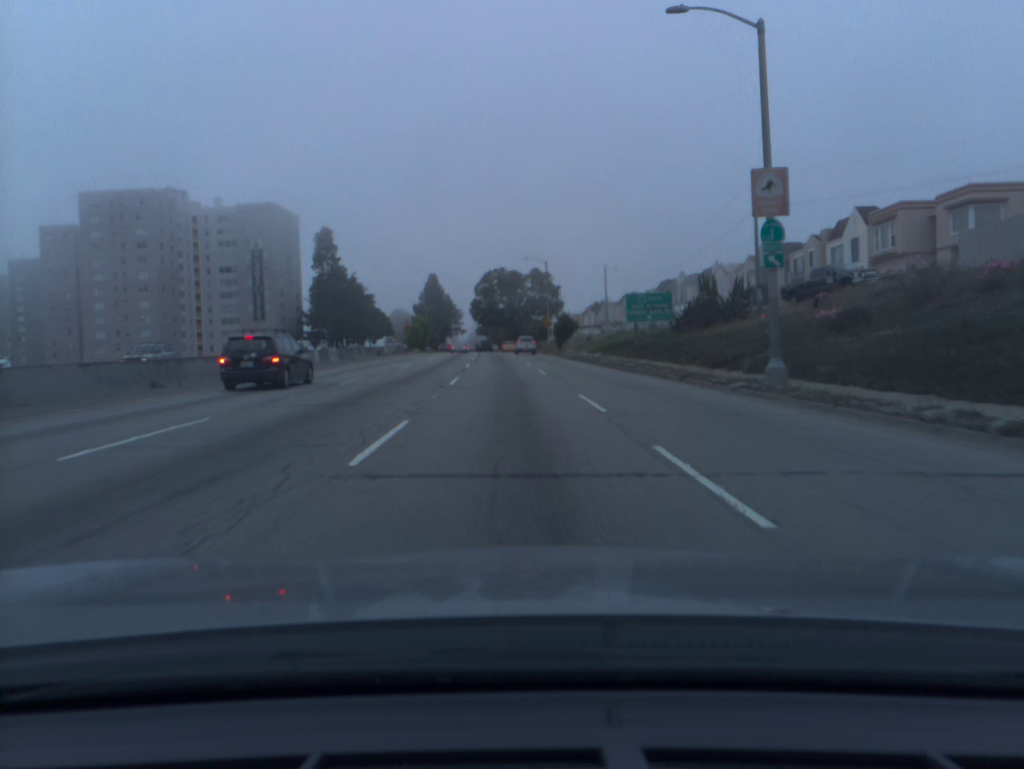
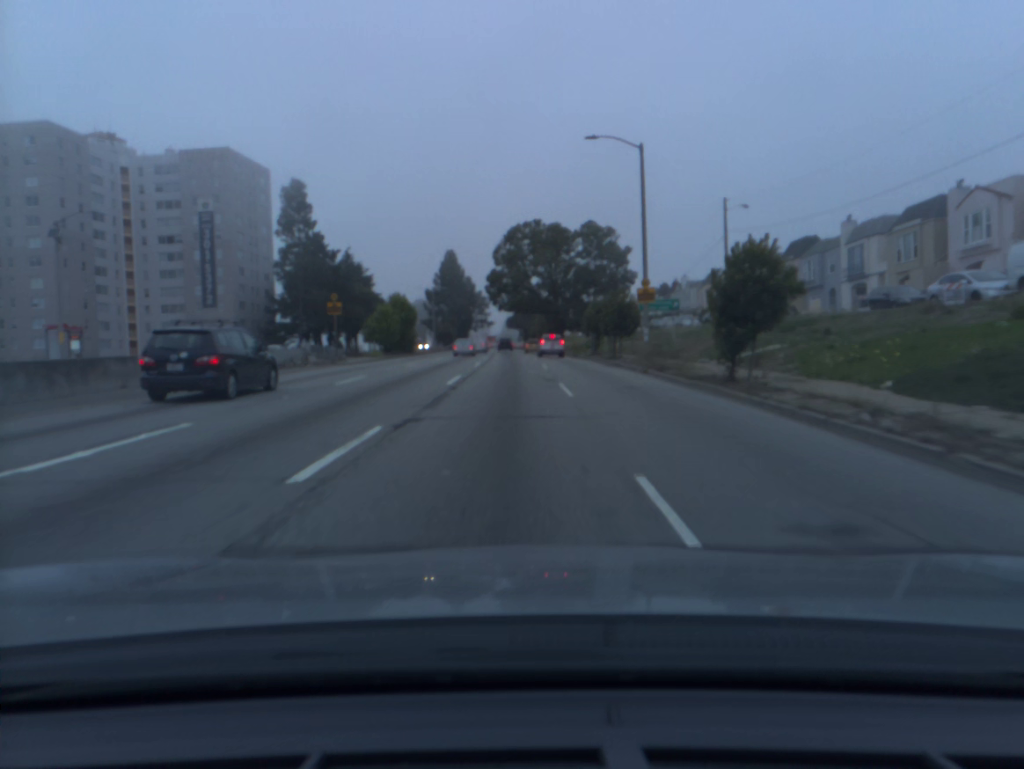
(-0.9, +46.2) m; -3°
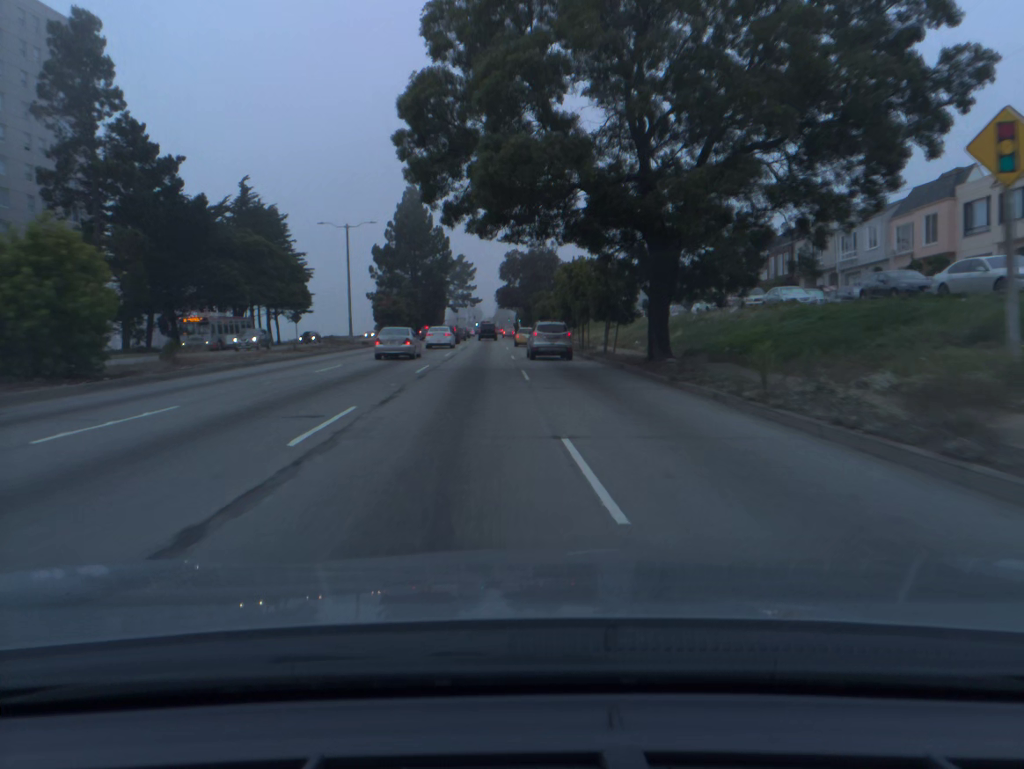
(-0.4, +56.9) m; 0°
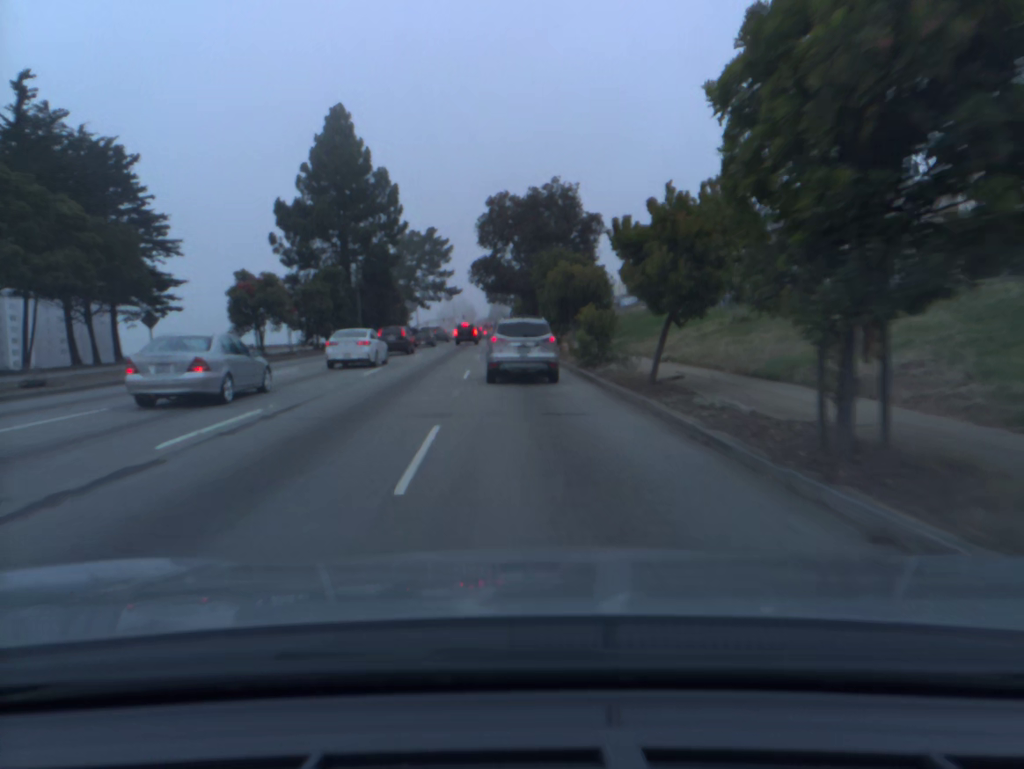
(+0.1, +43.4) m; 0°
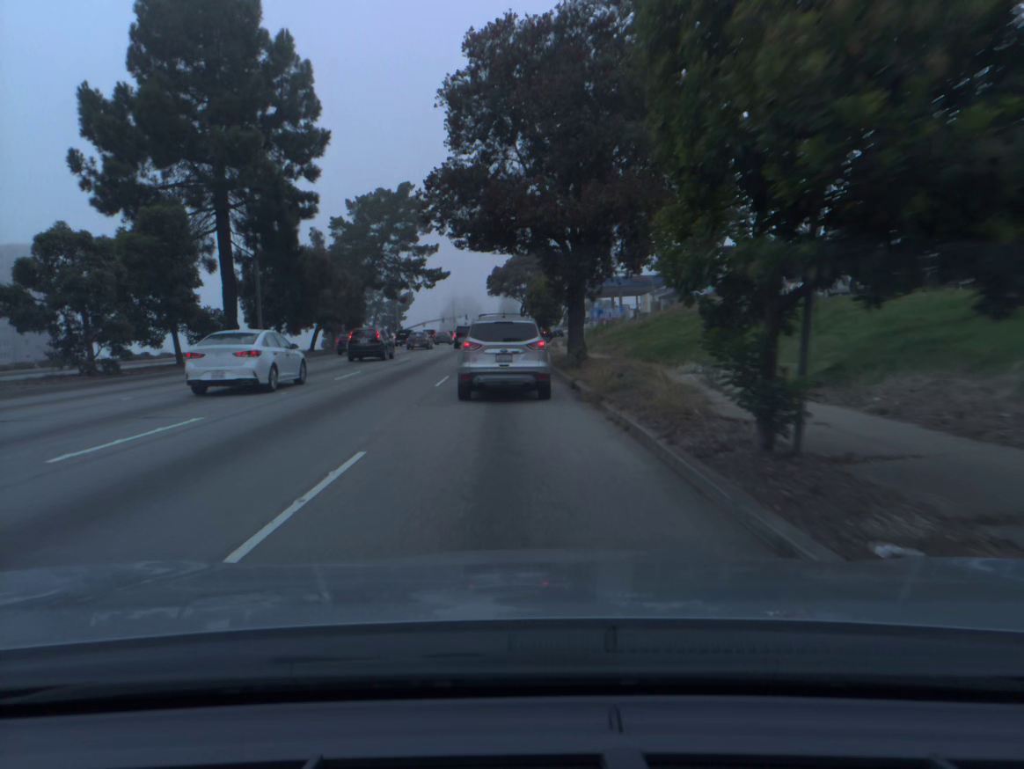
(-0.3, +31.7) m; -1°
